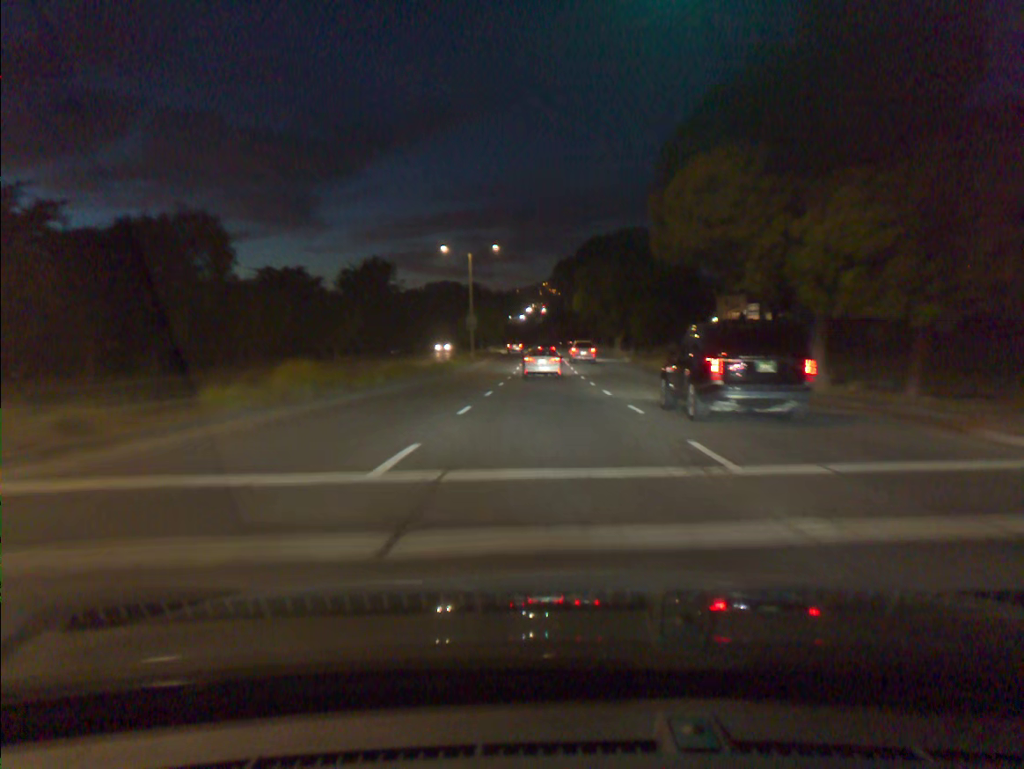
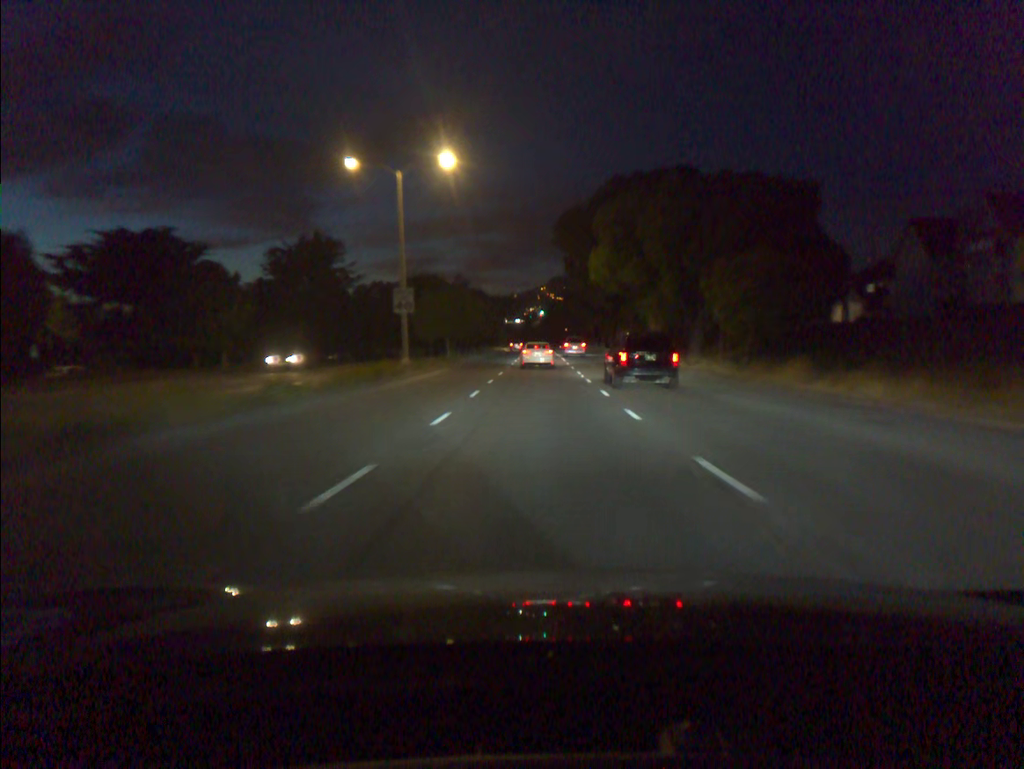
(+0.1, +31.1) m; 0°
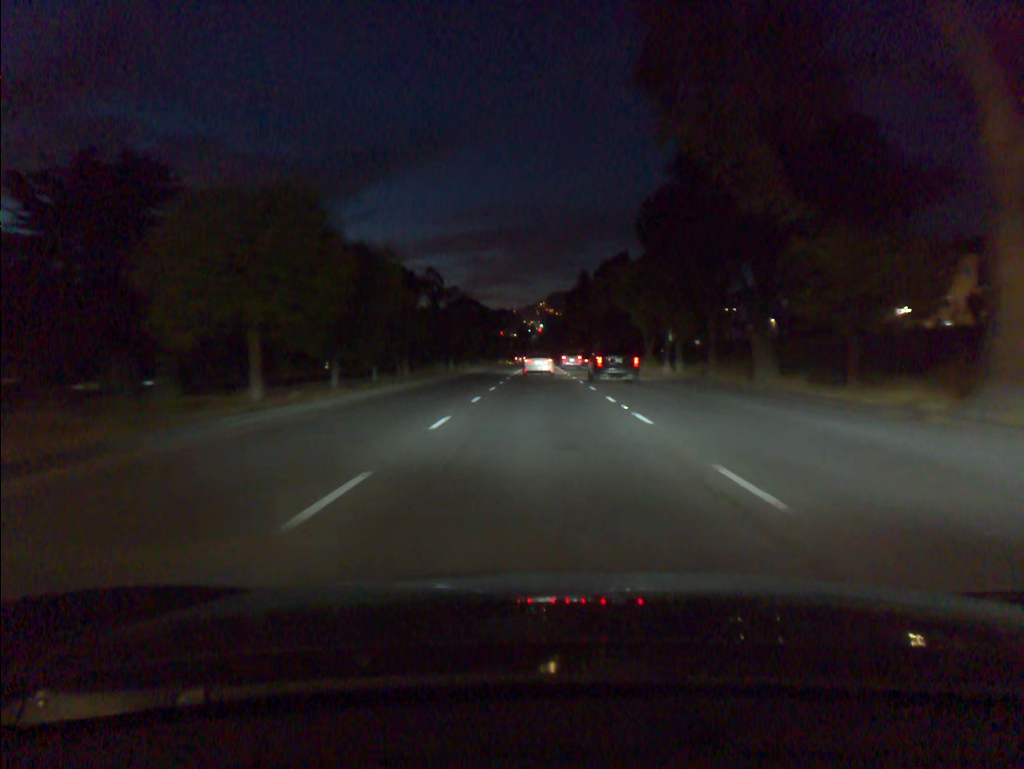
(0.0, +44.4) m; 0°
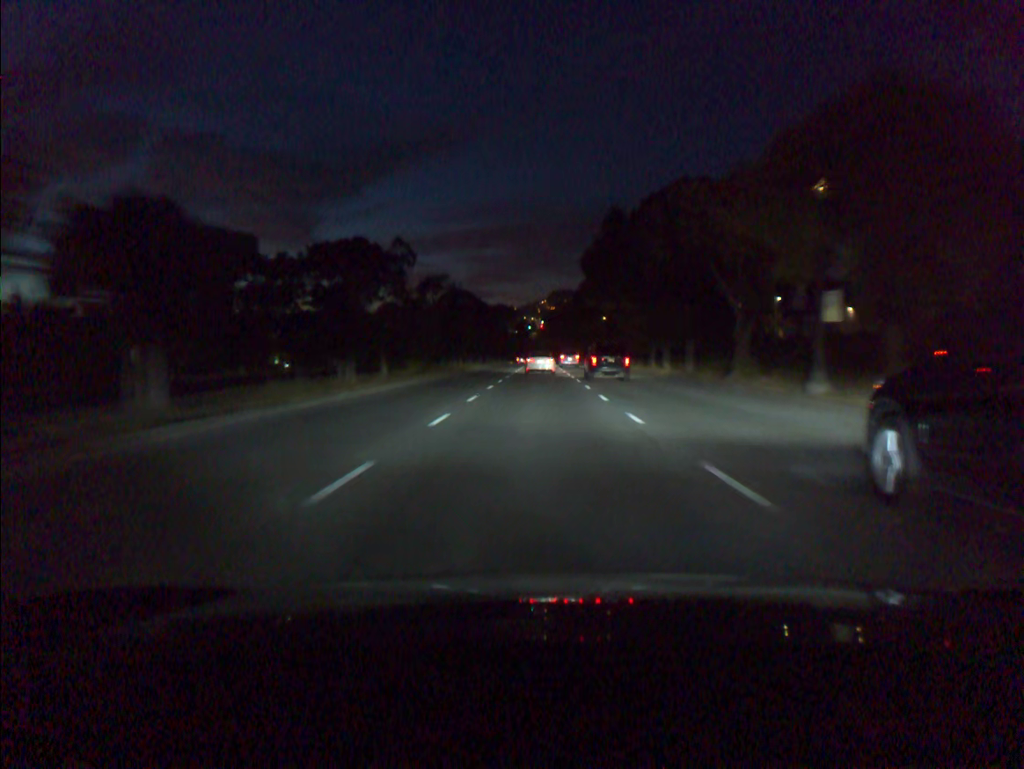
(0.0, +28.4) m; 0°
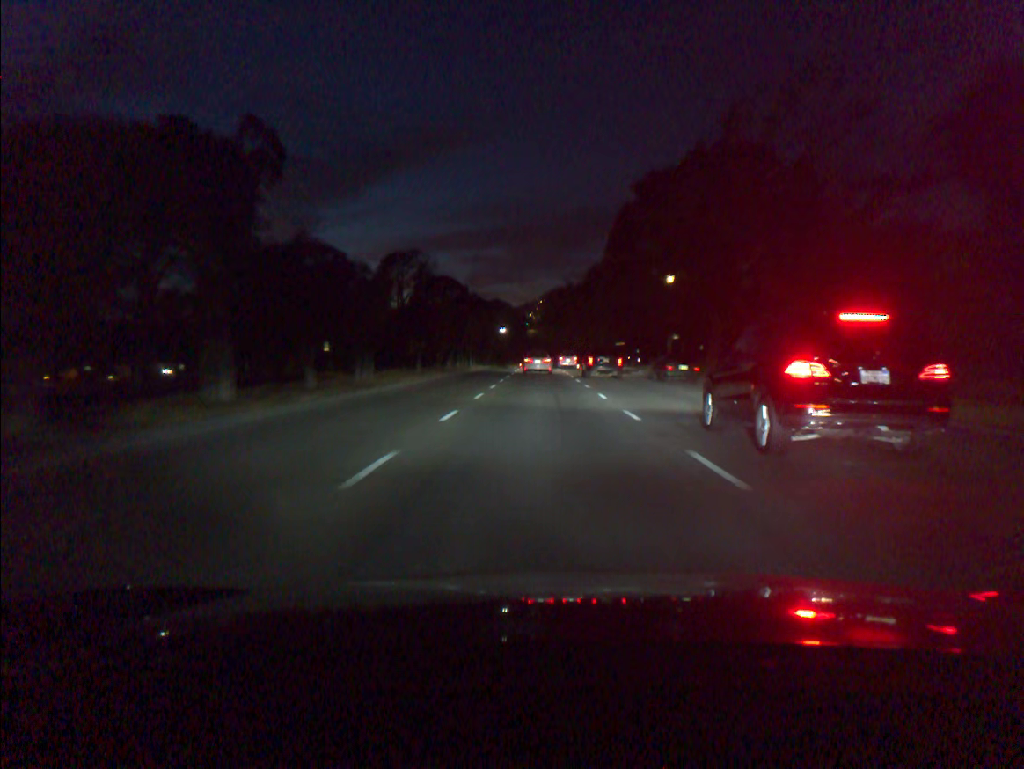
(-0.1, +49.9) m; 0°
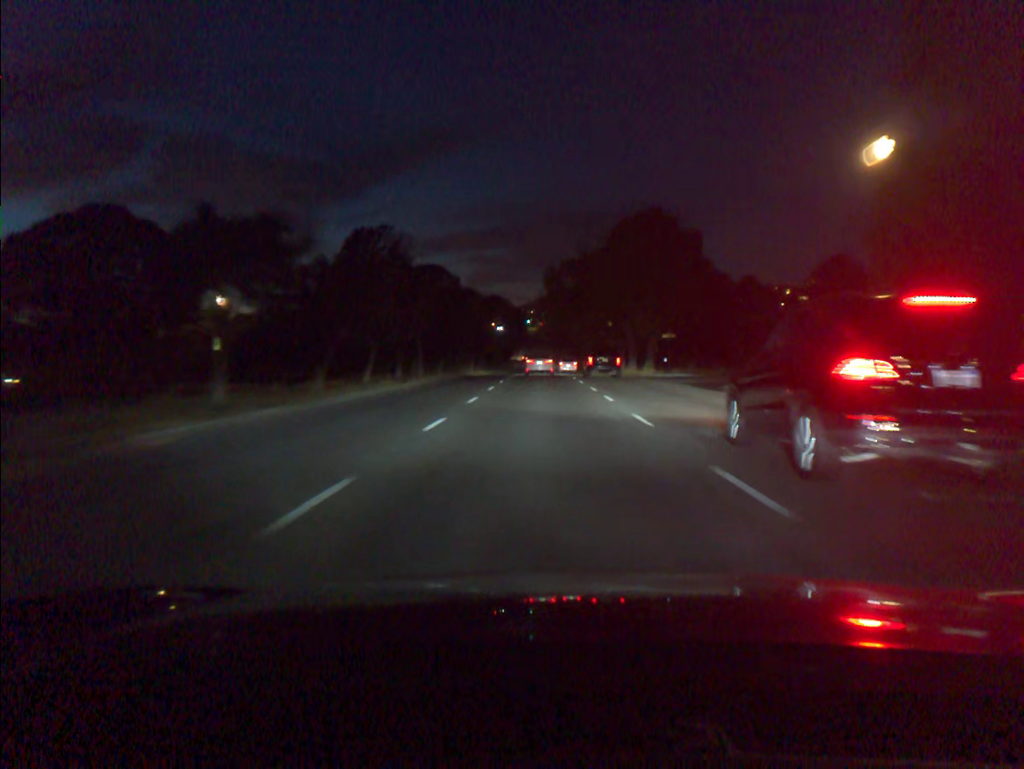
(-0.1, +31.0) m; 0°
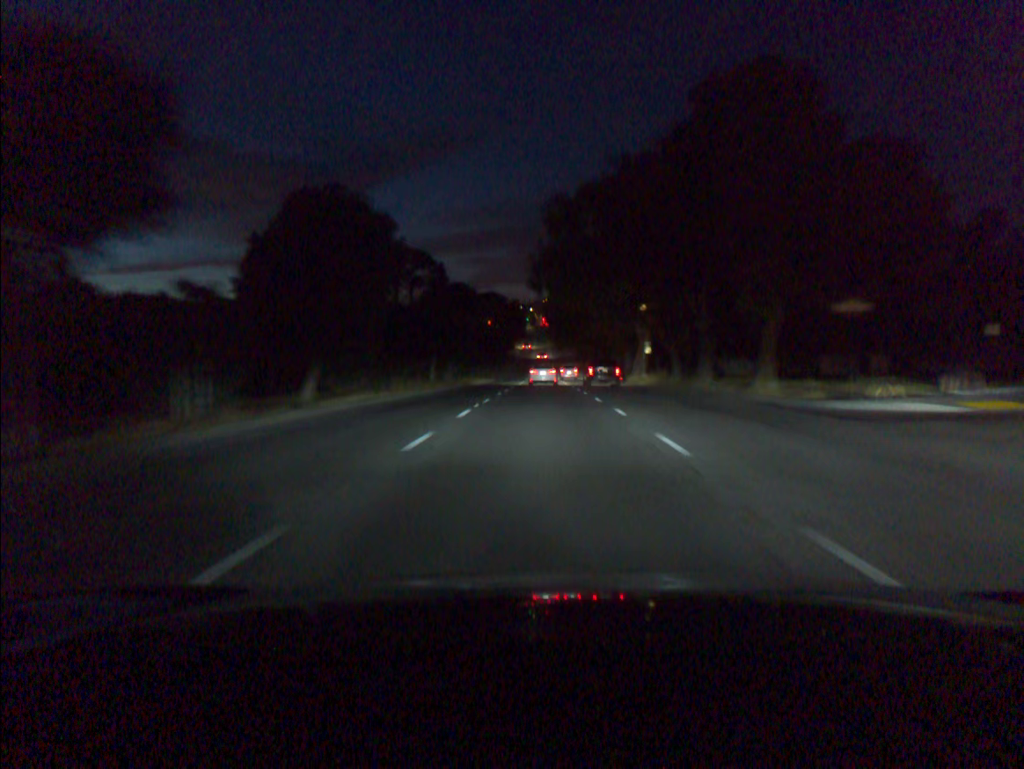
(0.0, +31.7) m; 0°
